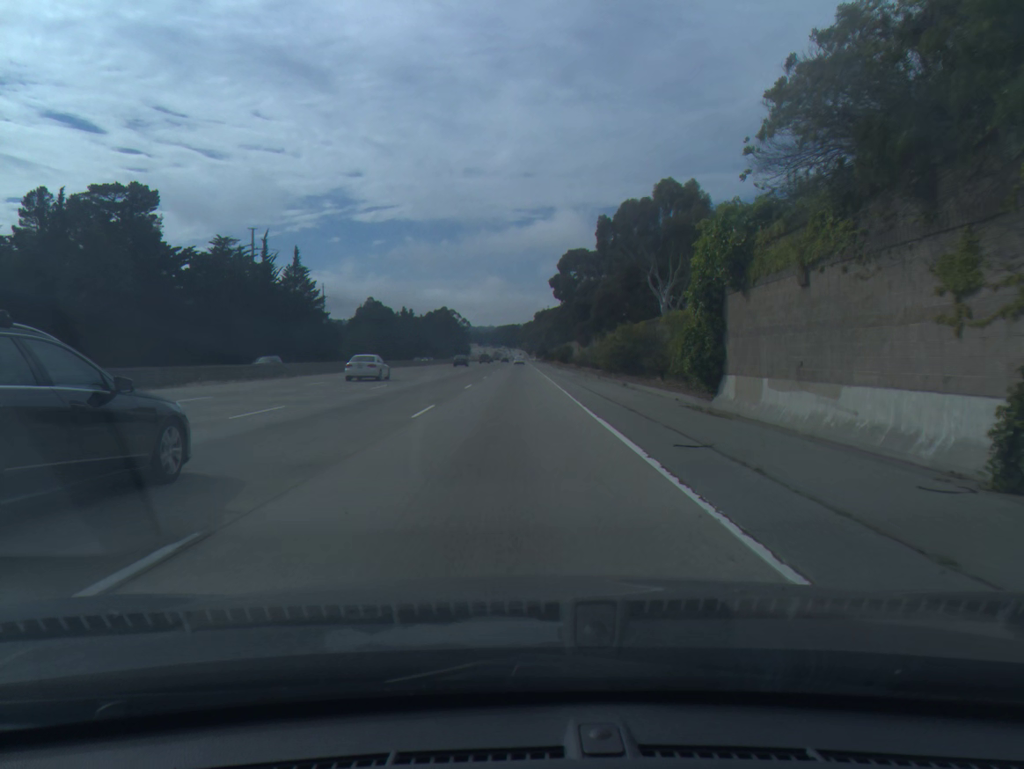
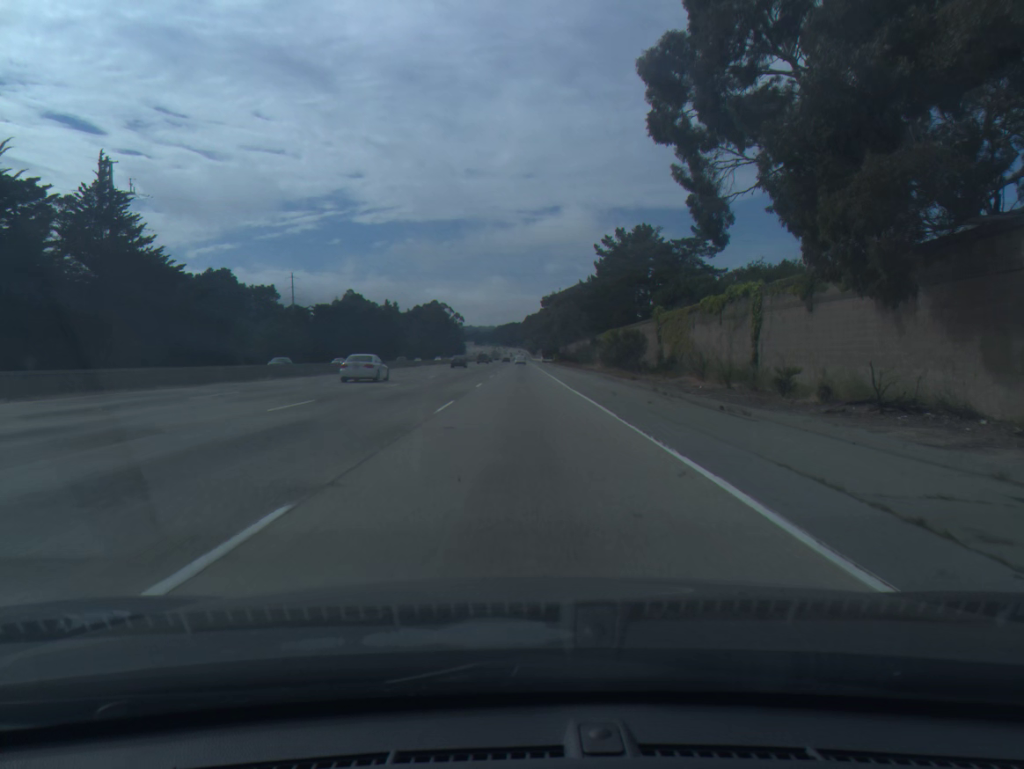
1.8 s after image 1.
(-0.1, +71.7) m; 0°
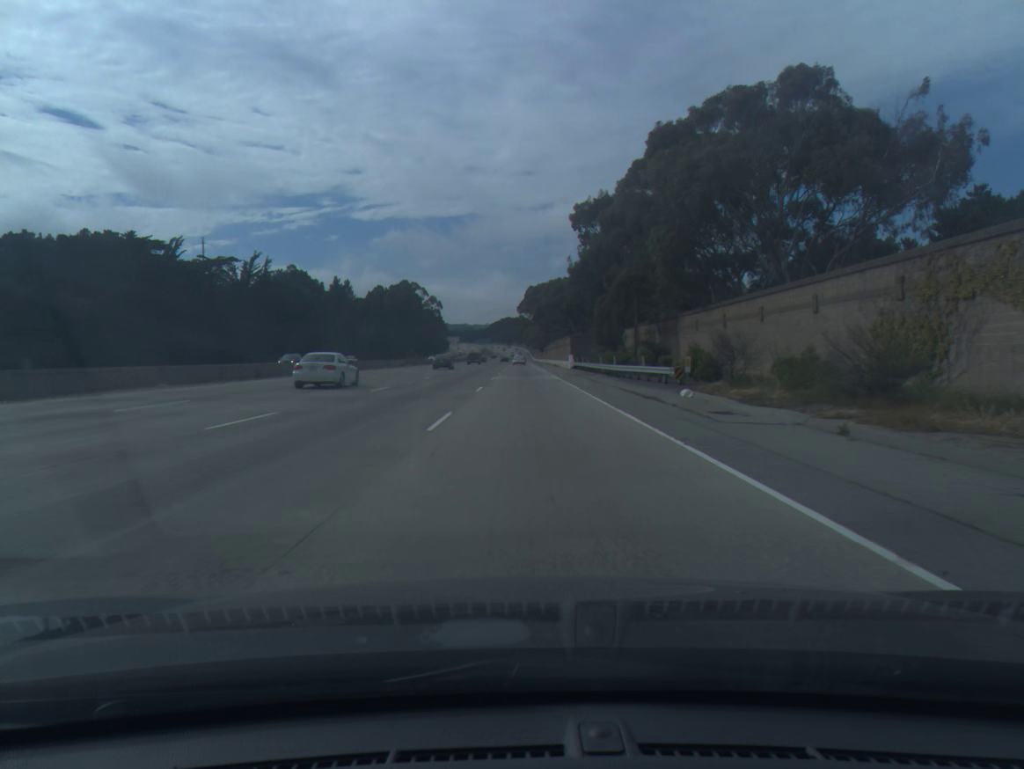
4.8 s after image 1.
(+0.1, +121.2) m; 0°
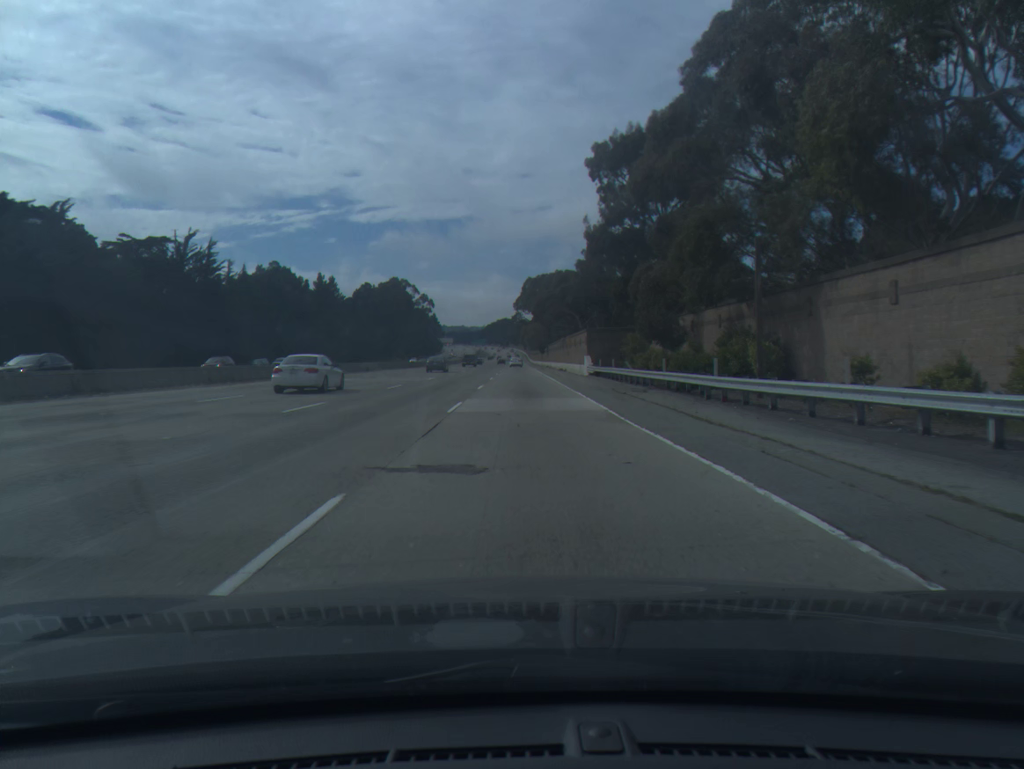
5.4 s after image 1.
(+0.1, +24.4) m; 0°
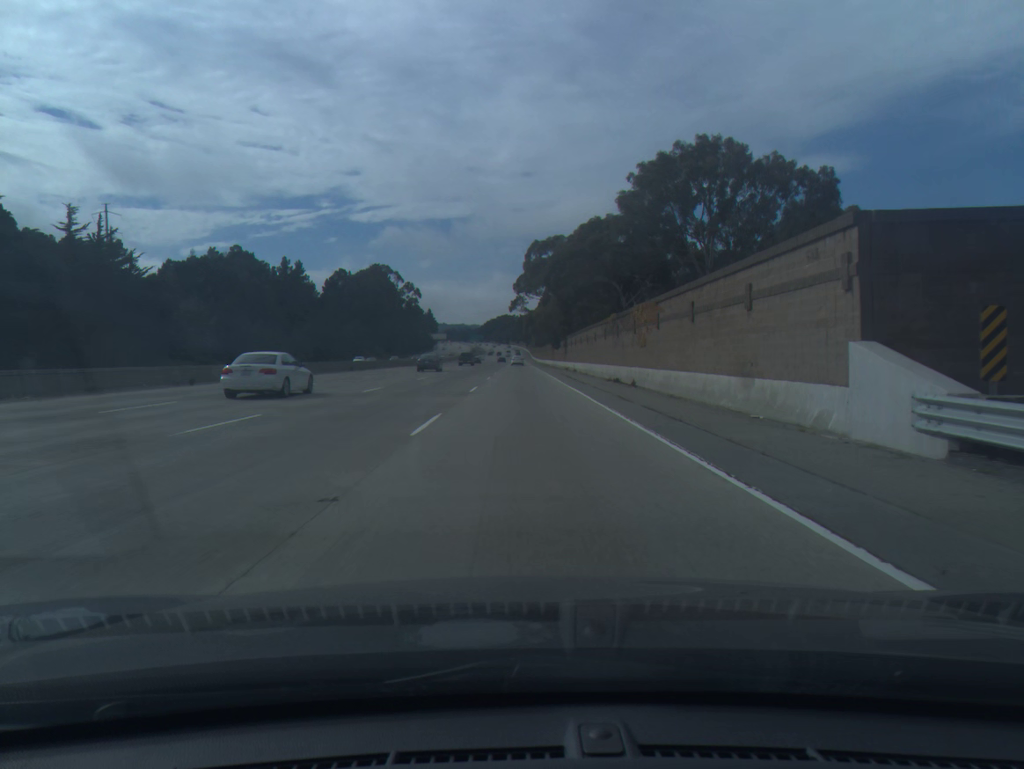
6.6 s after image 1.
(-0.1, +49.1) m; 0°
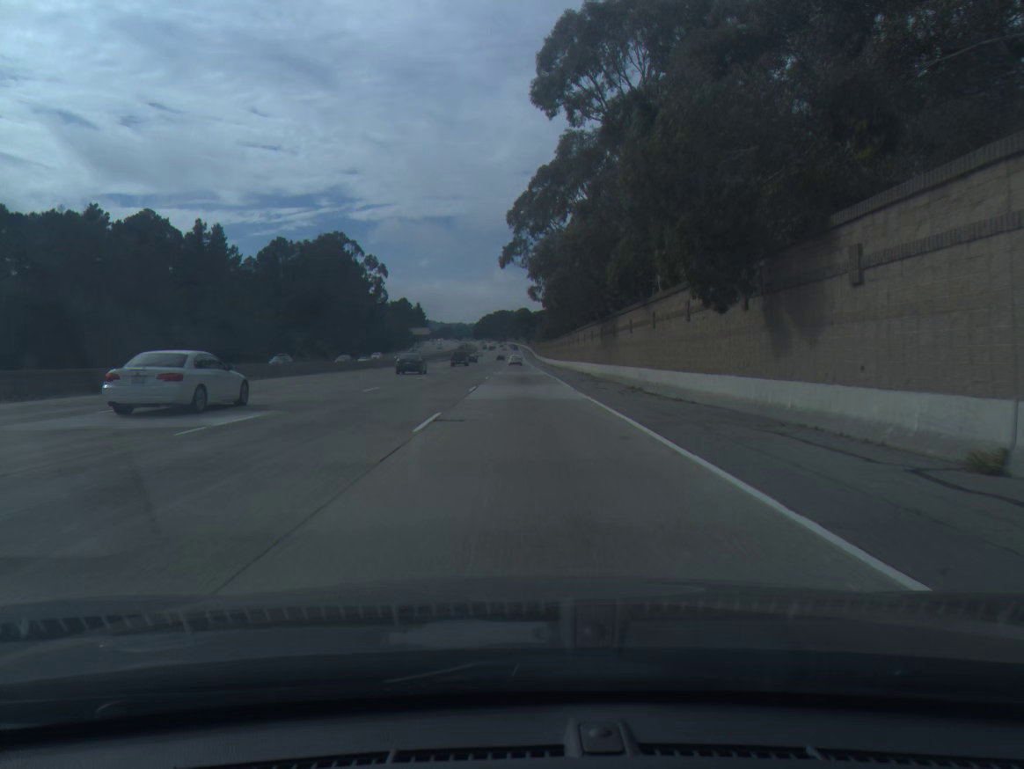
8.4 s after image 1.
(0.0, +73.3) m; 0°
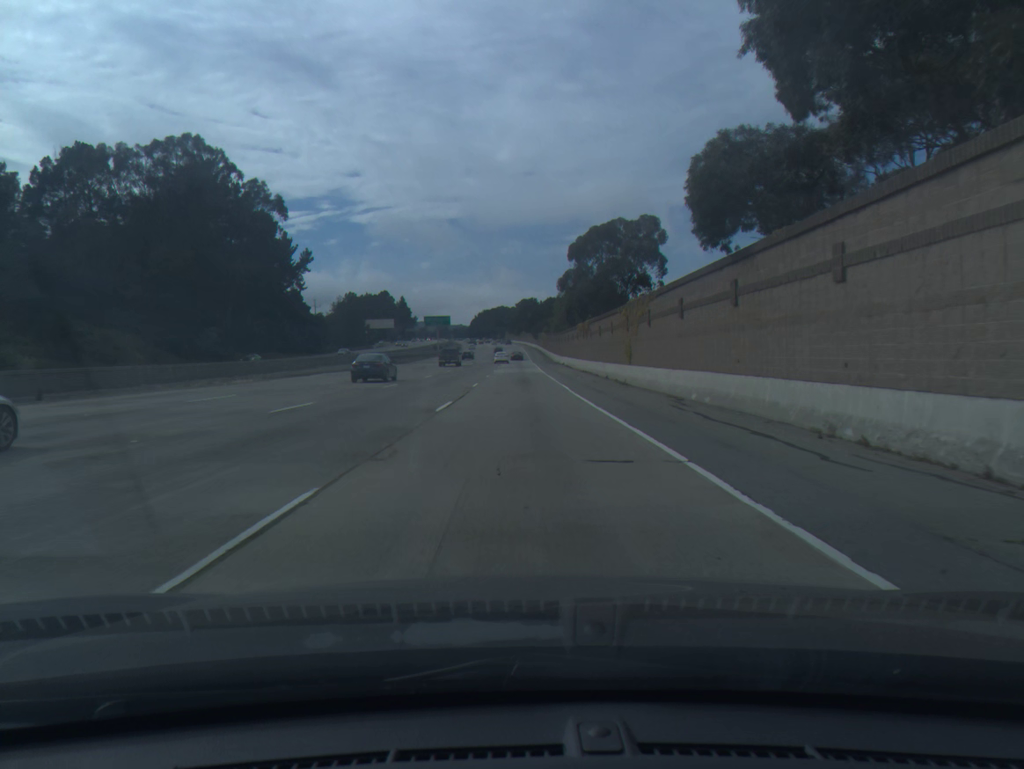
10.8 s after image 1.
(+0.1, +97.2) m; 0°
